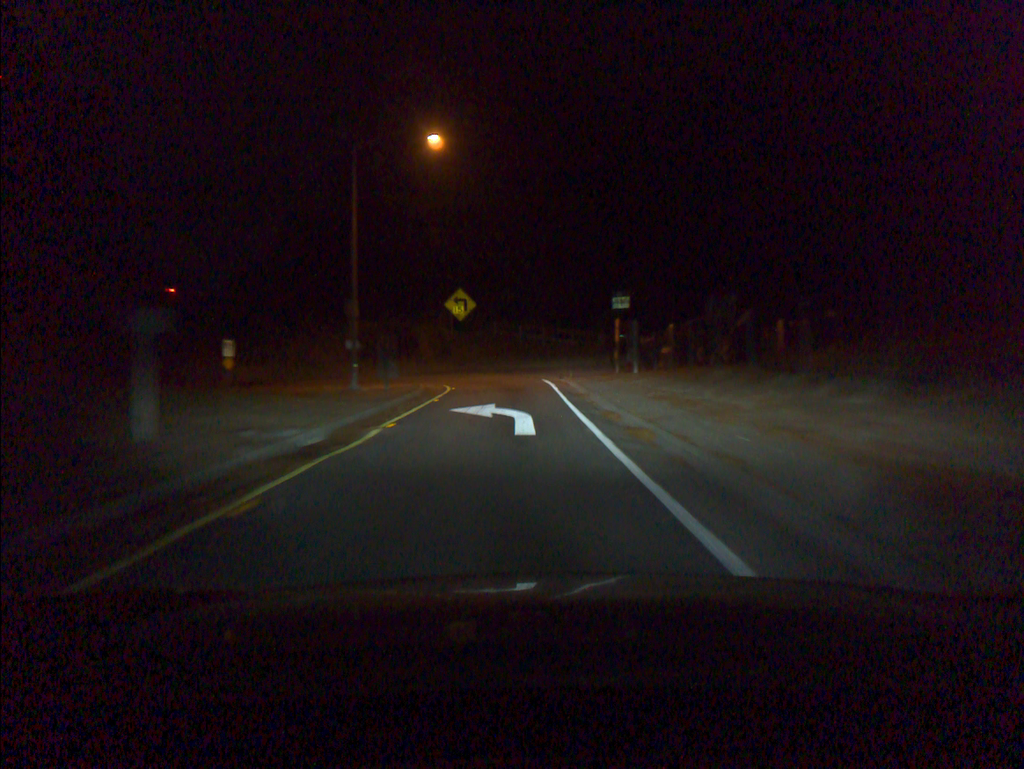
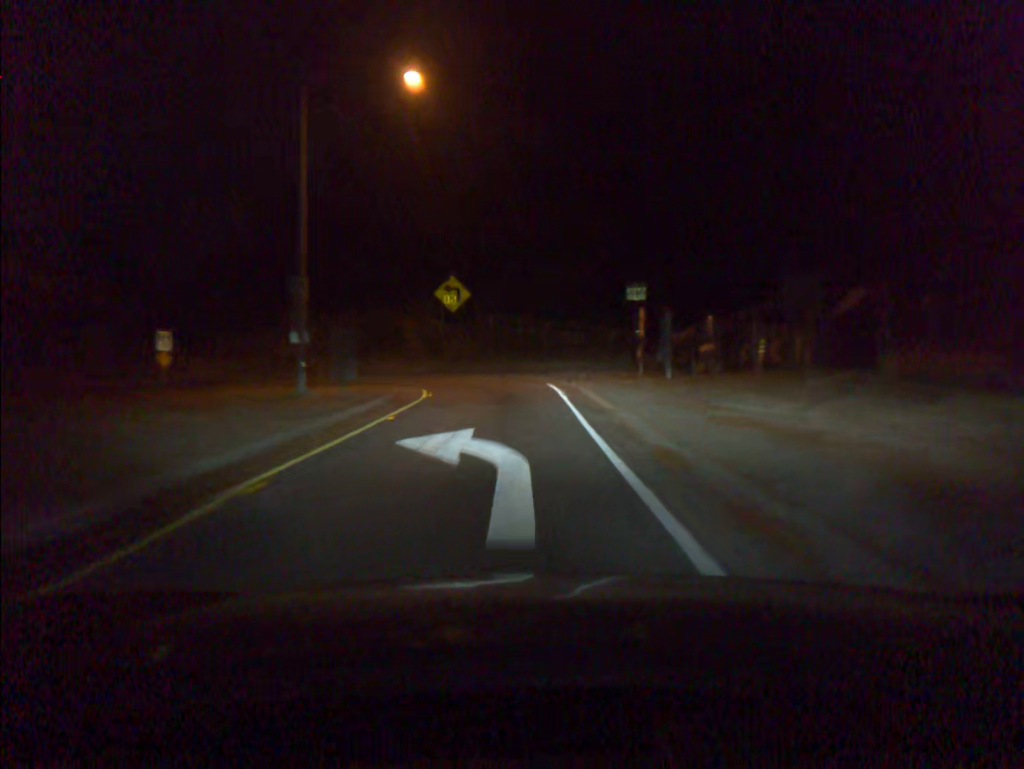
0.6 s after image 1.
(0.0, +6.7) m; 0°
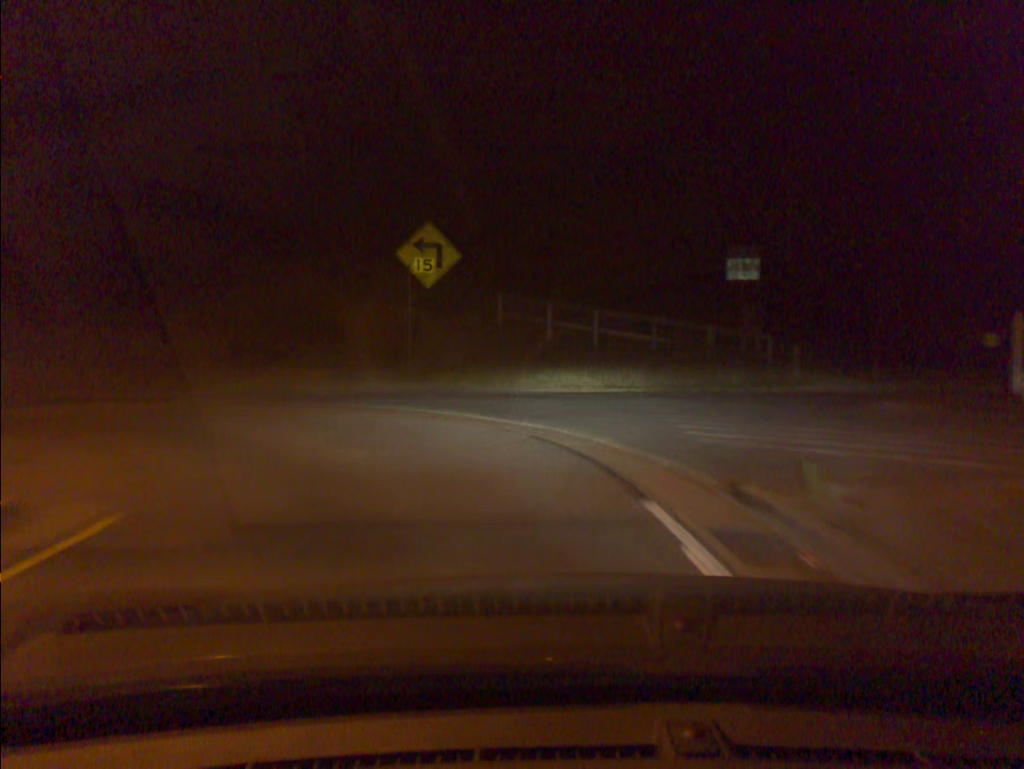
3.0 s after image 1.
(-0.4, +20.0) m; -2°
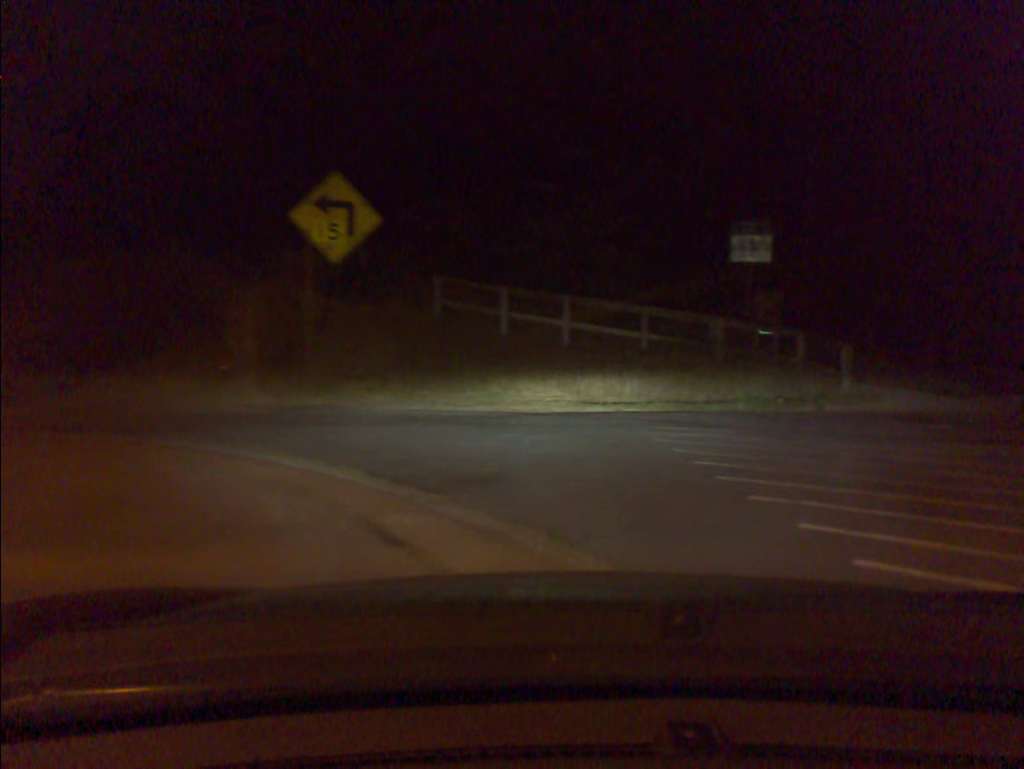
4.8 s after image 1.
(+0.1, +7.1) m; +9°
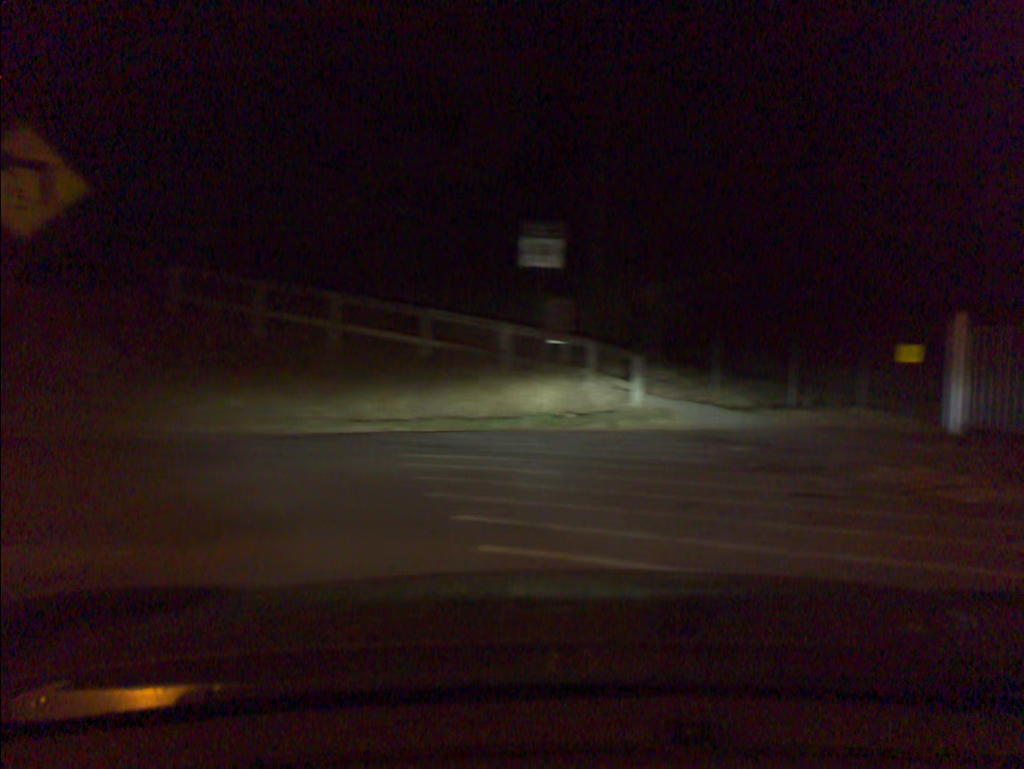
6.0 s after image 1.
(+0.4, +2.4) m; +20°
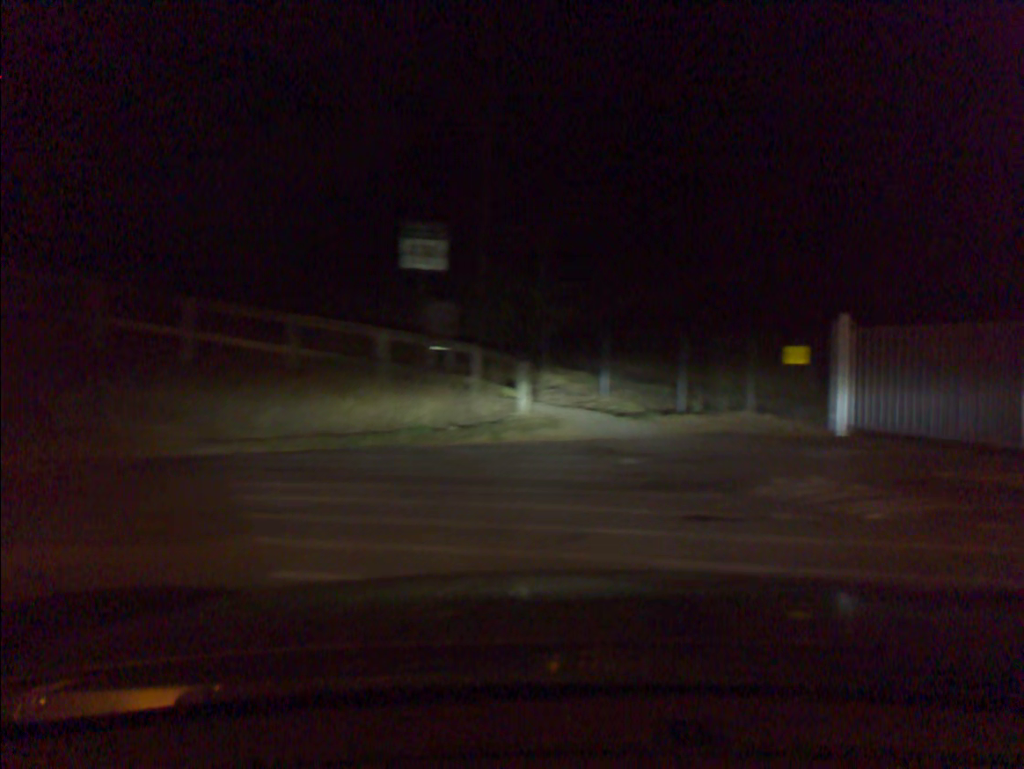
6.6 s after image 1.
(+0.1, +1.0) m; +8°
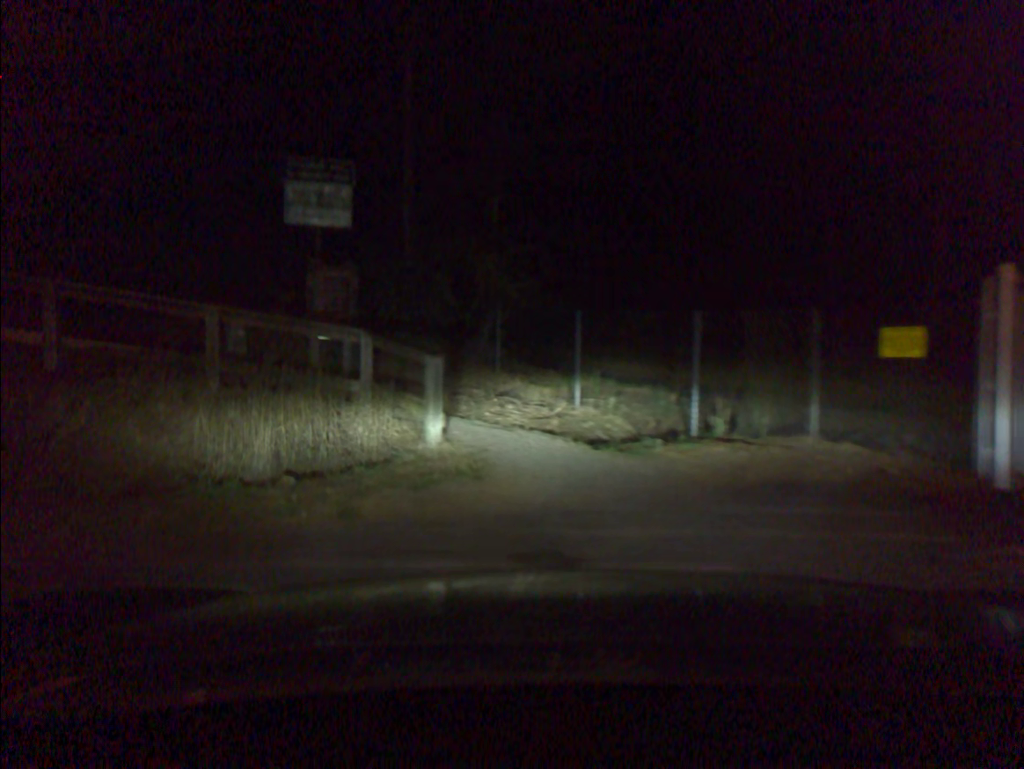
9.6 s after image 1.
(-0.5, +6.2) m; -13°
